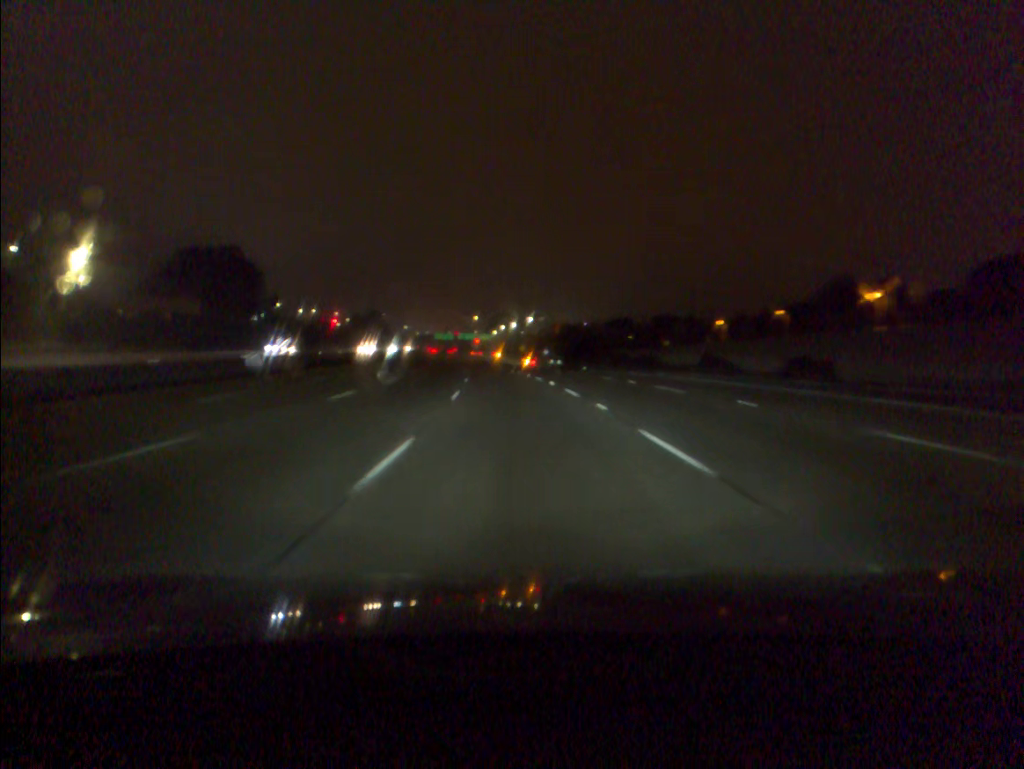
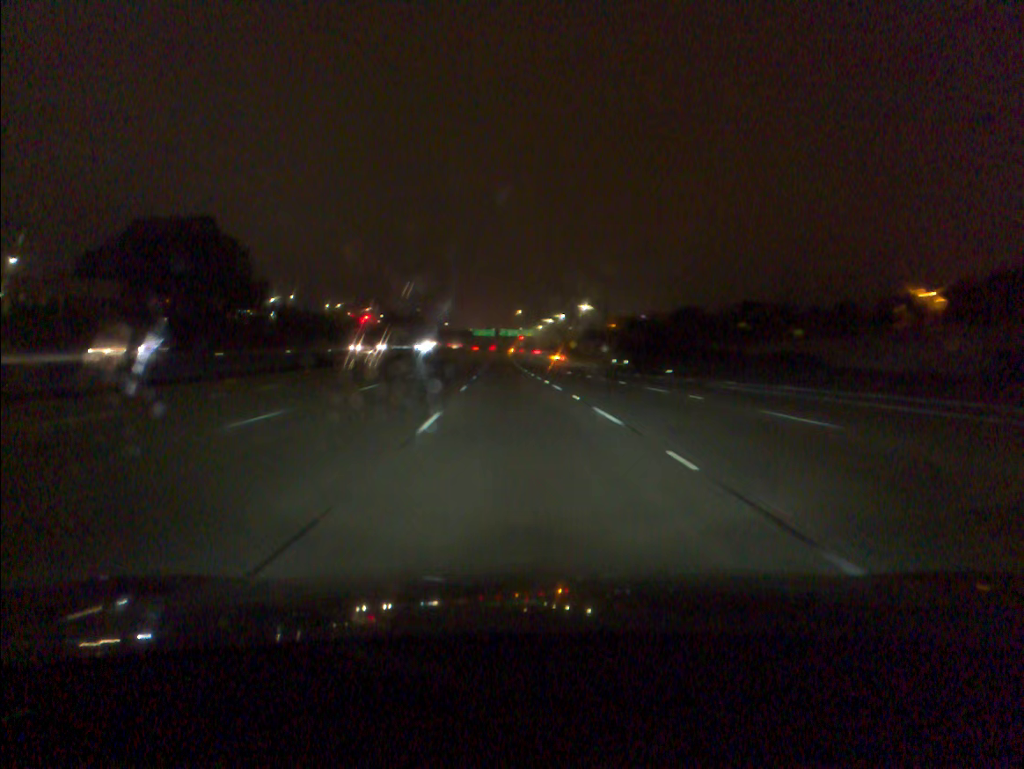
(-1.0, +37.1) m; -3°
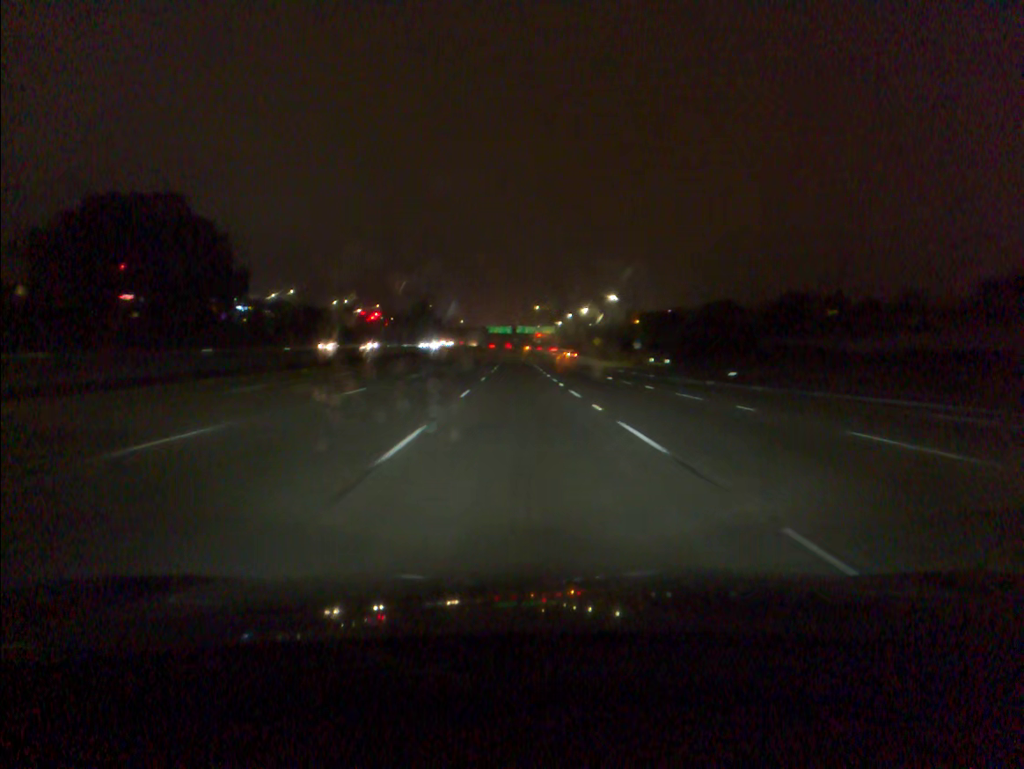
(-0.3, +18.6) m; -1°
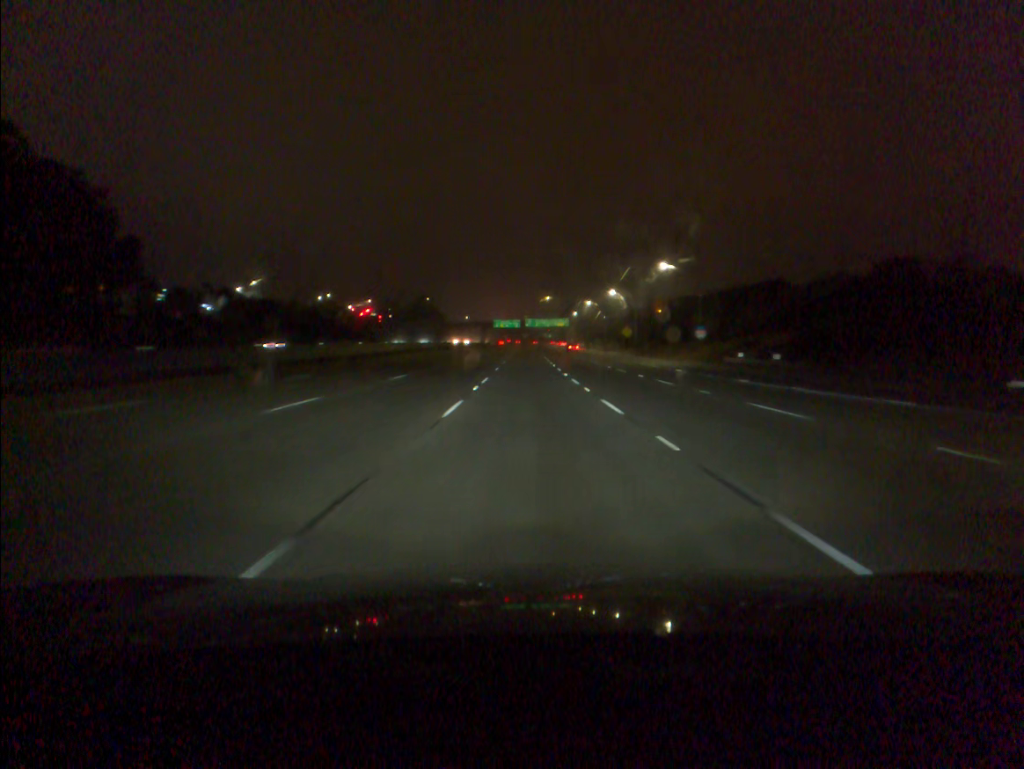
(-0.3, +37.3) m; -1°
